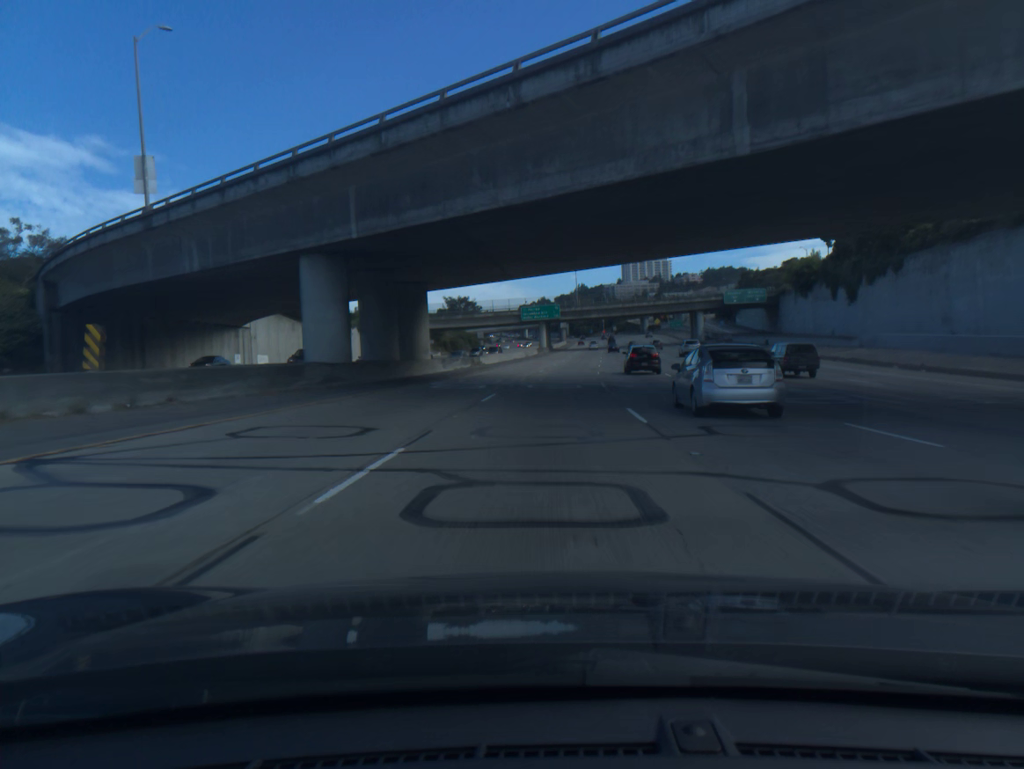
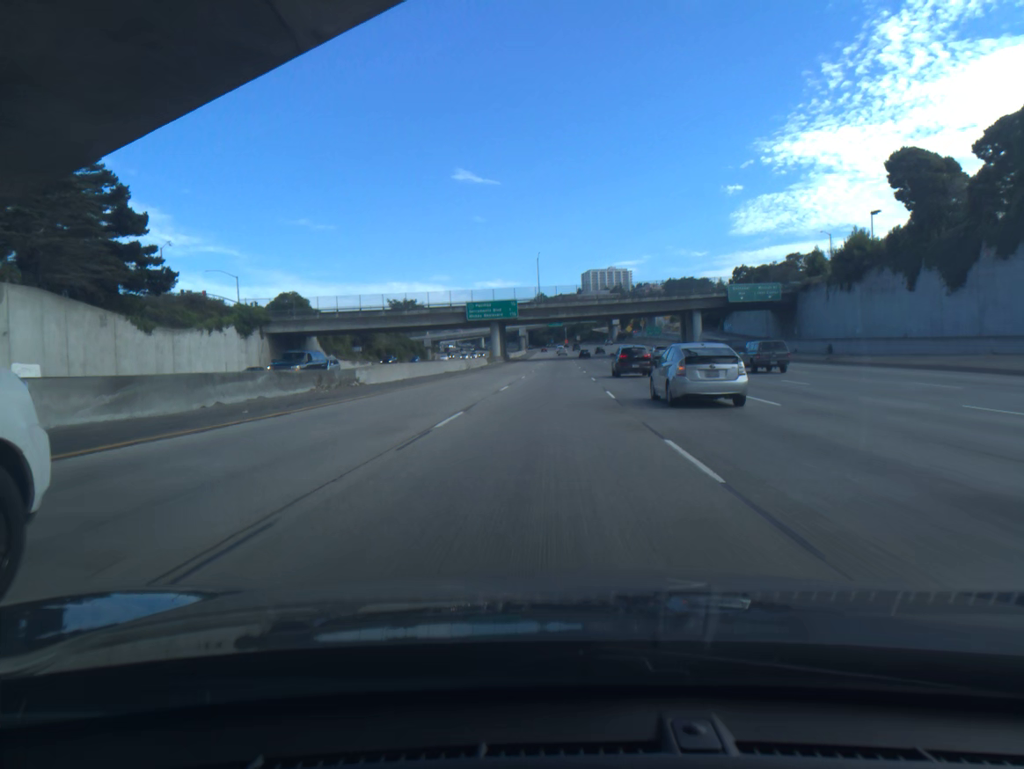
(+1.1, +36.3) m; +3°
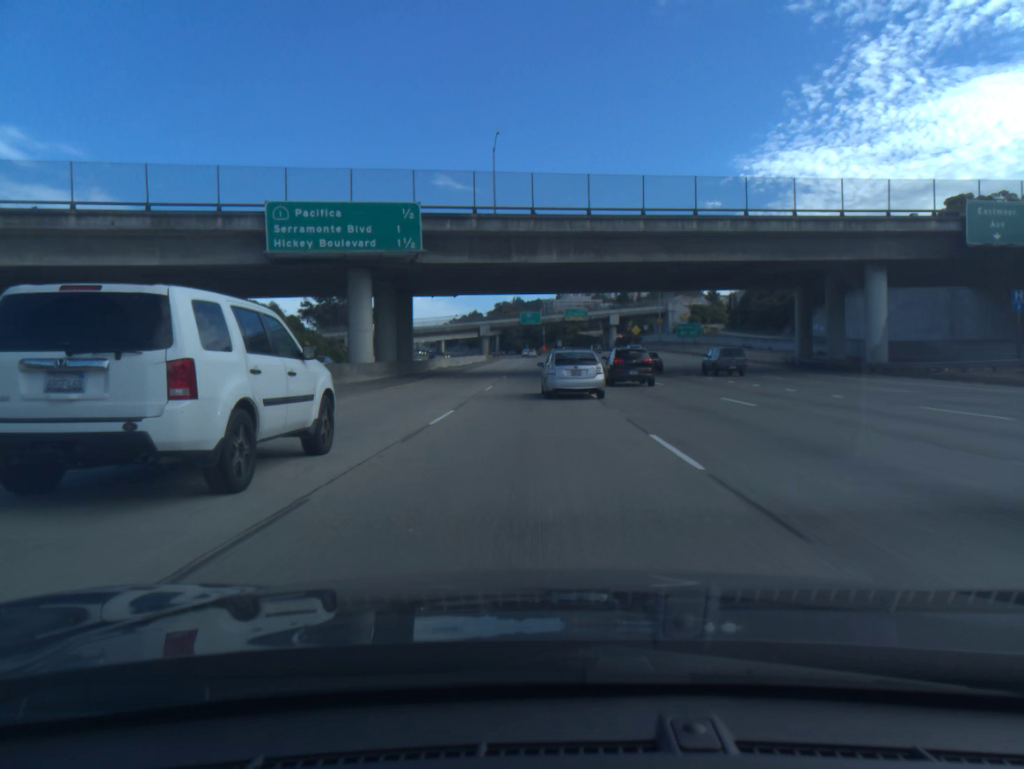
(+1.7, +72.3) m; +2°
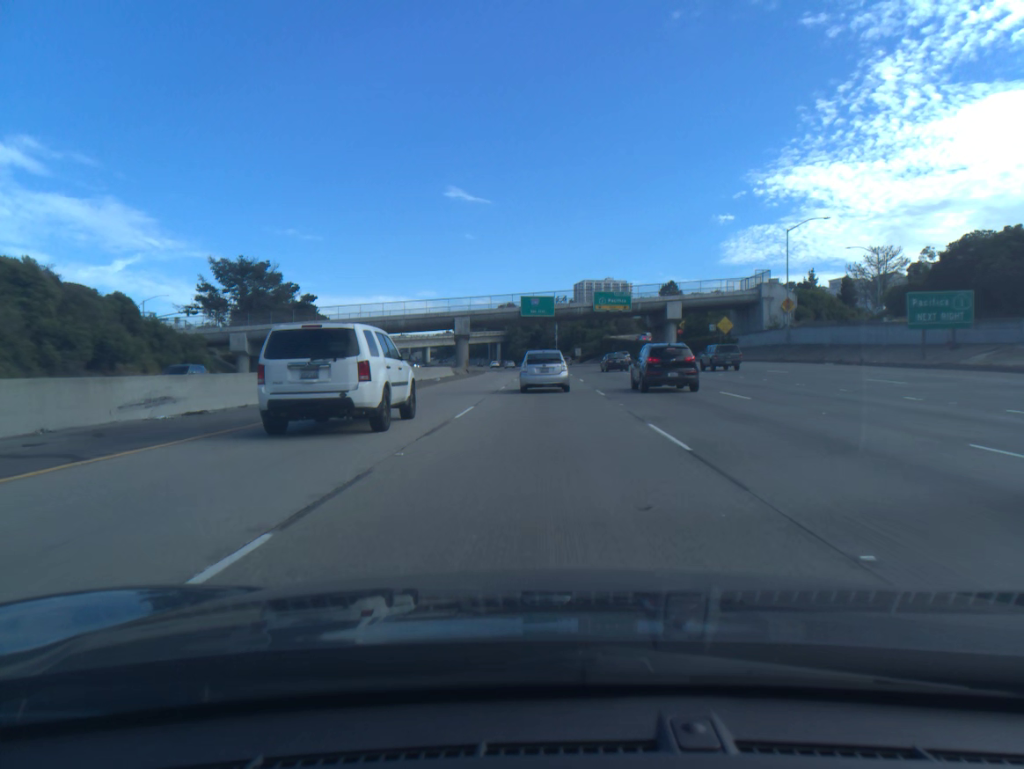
(-0.4, +71.3) m; -1°
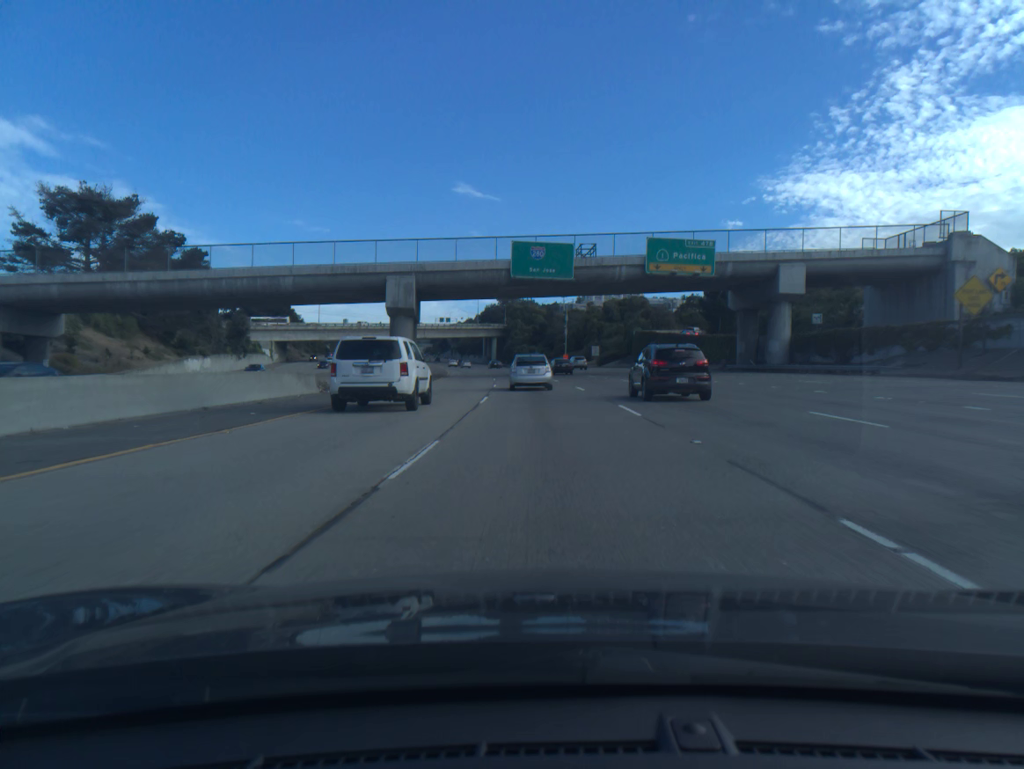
(-0.1, +52.0) m; 0°
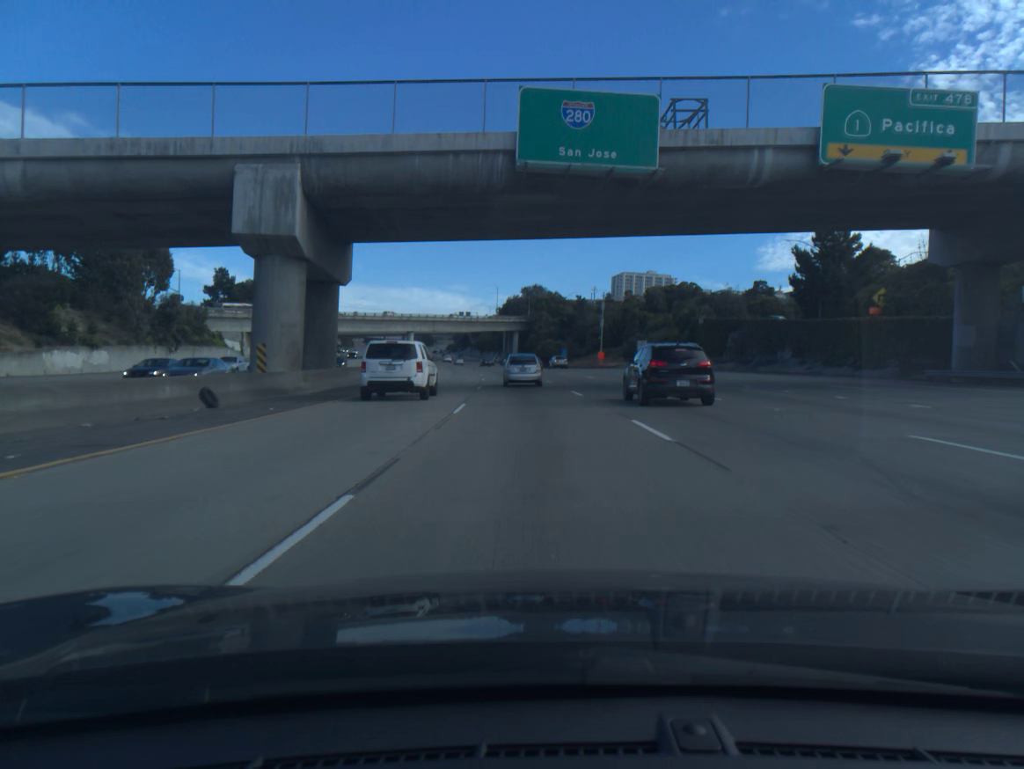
(-0.4, +34.1) m; -2°
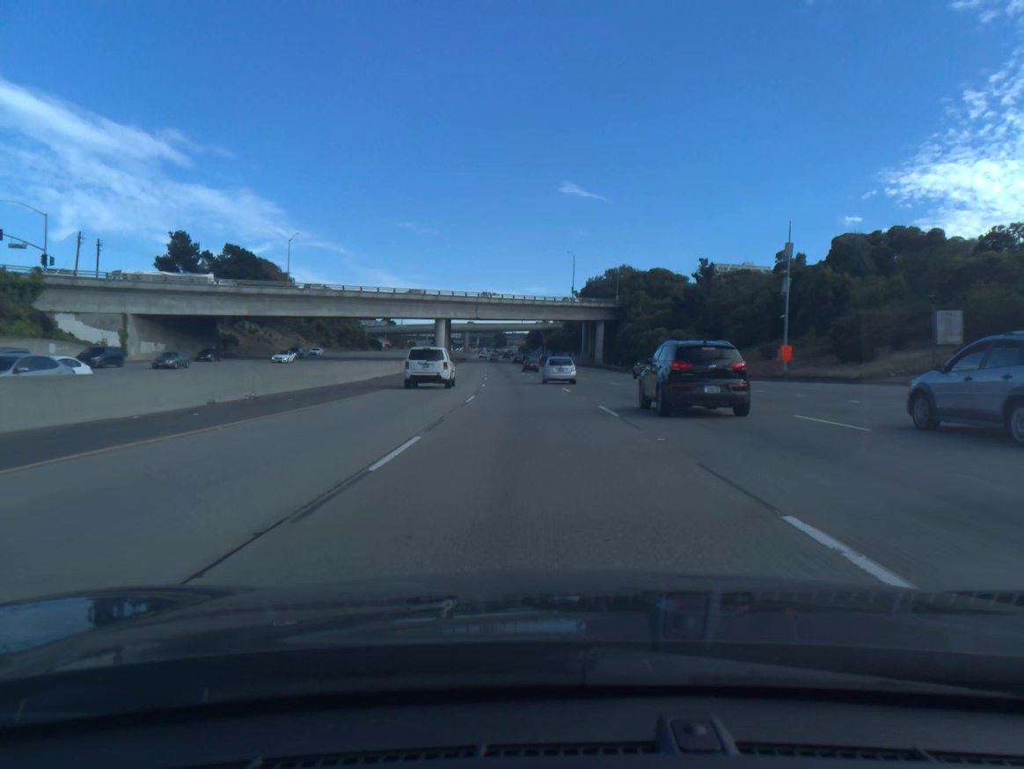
(-3.3, +67.5) m; -6°
